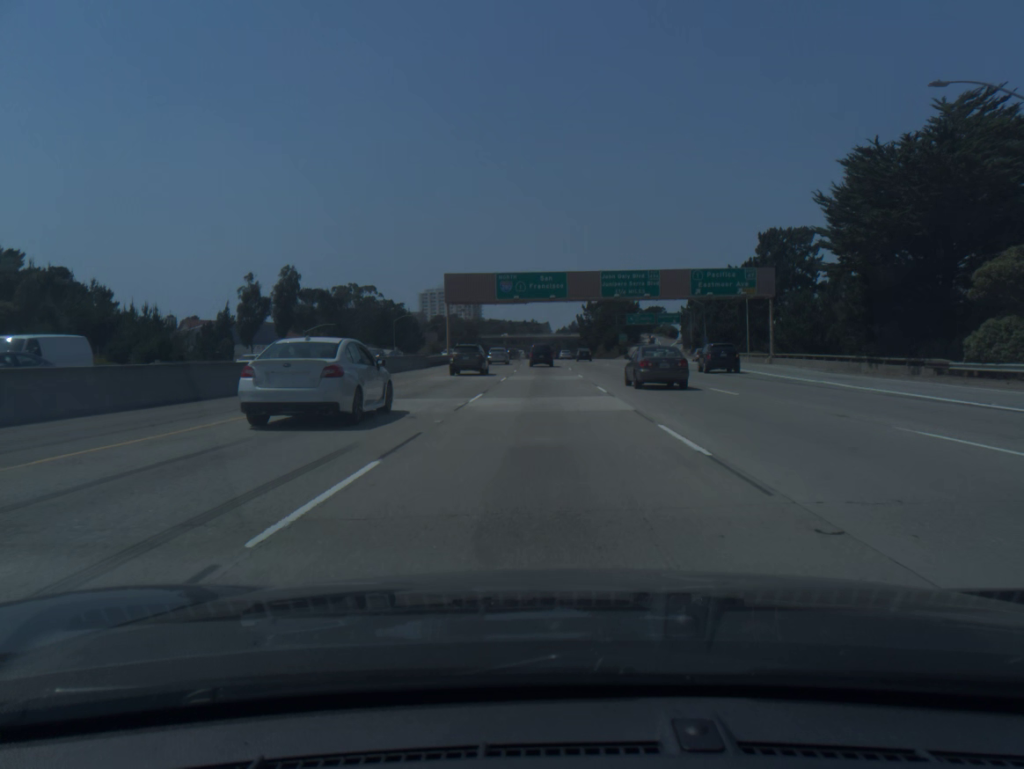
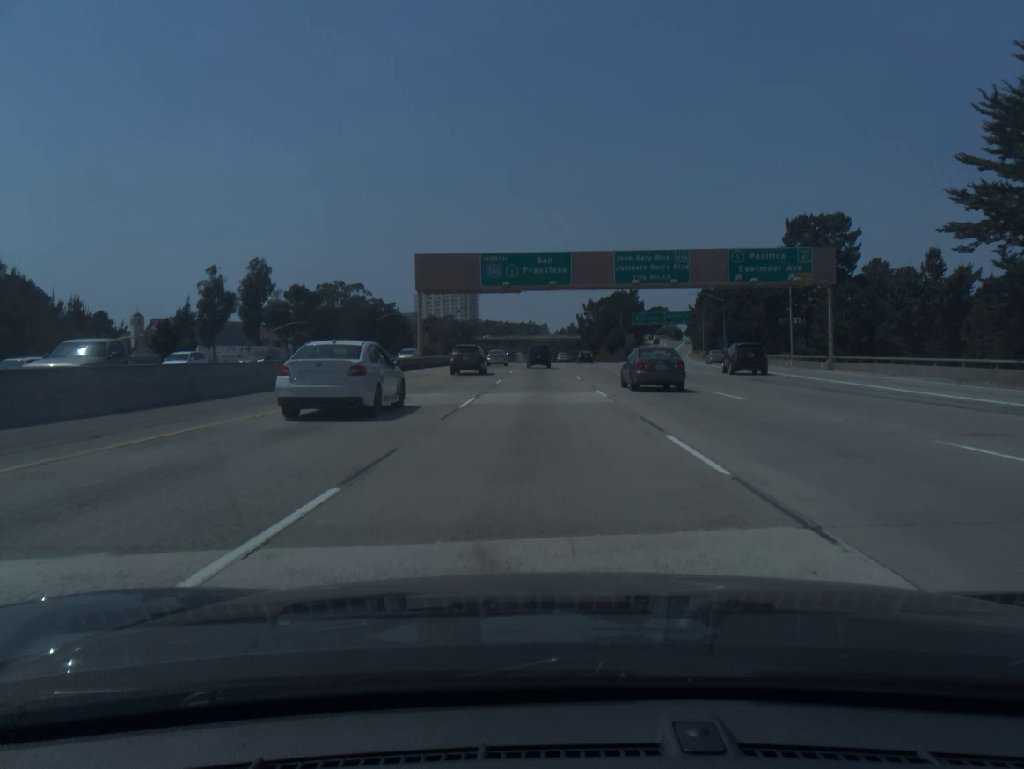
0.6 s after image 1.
(0.0, +16.0) m; 0°
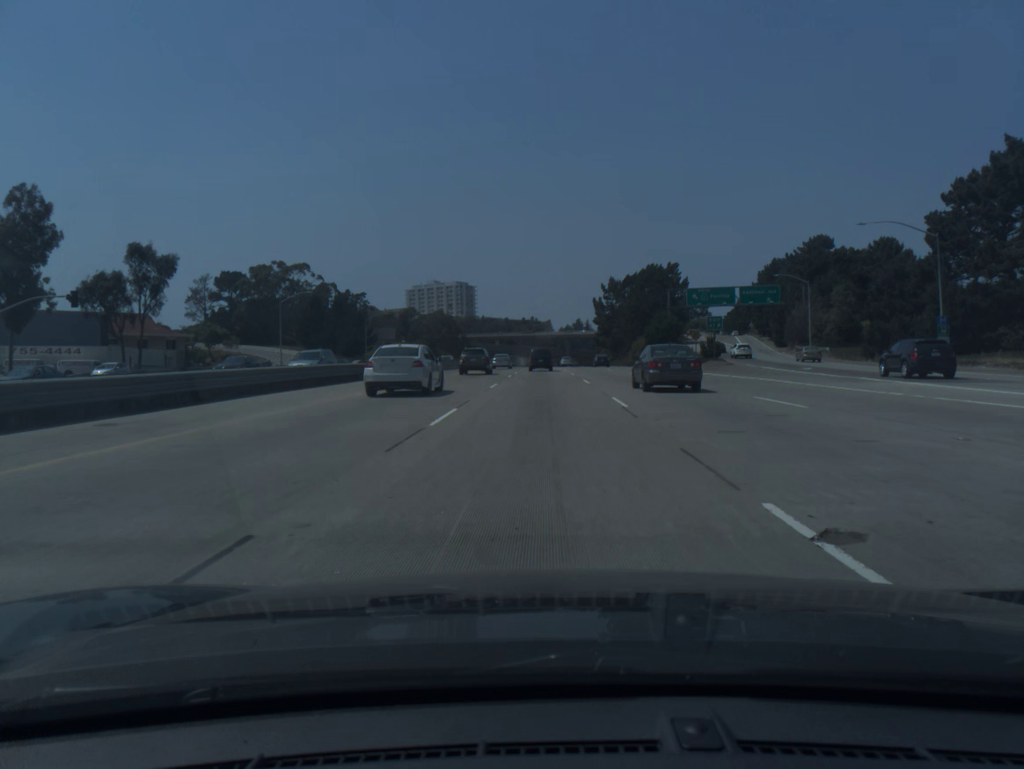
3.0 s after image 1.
(-0.1, +63.7) m; 0°
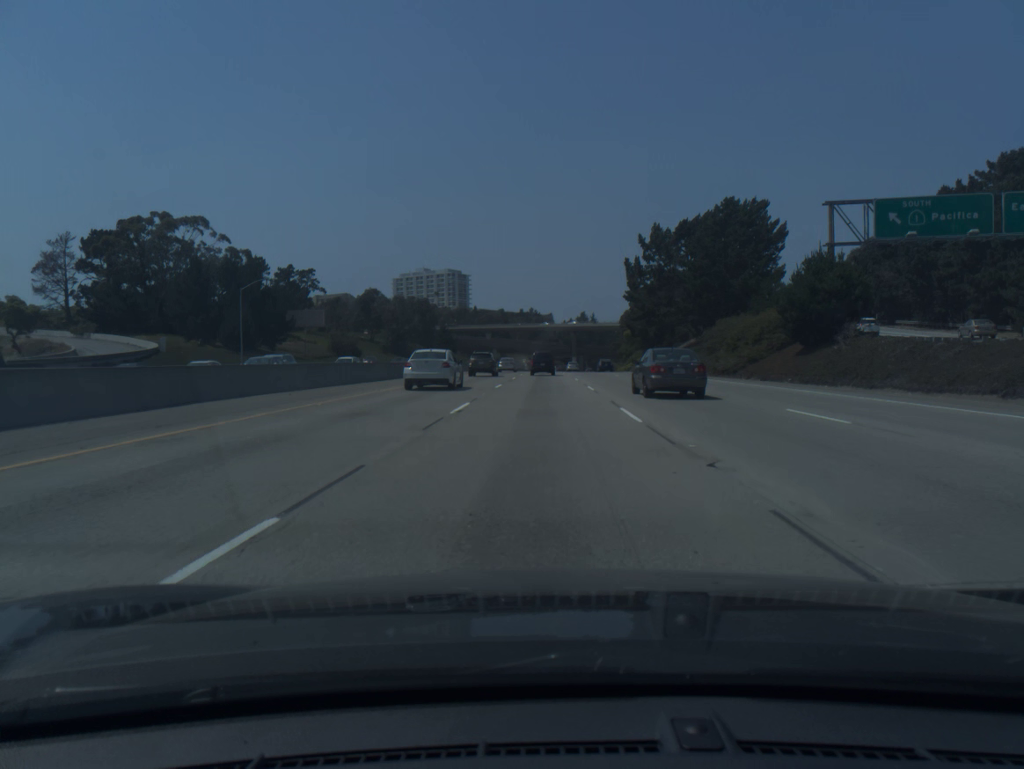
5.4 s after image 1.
(0.0, +63.4) m; 0°
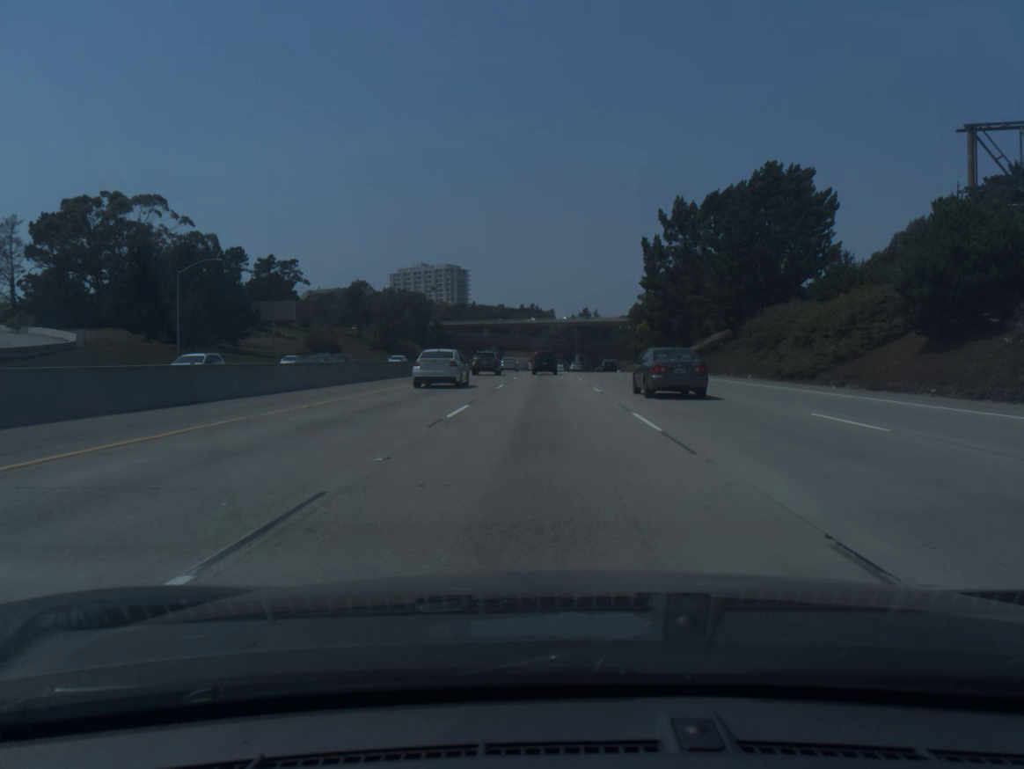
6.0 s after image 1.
(0.0, +15.8) m; 0°
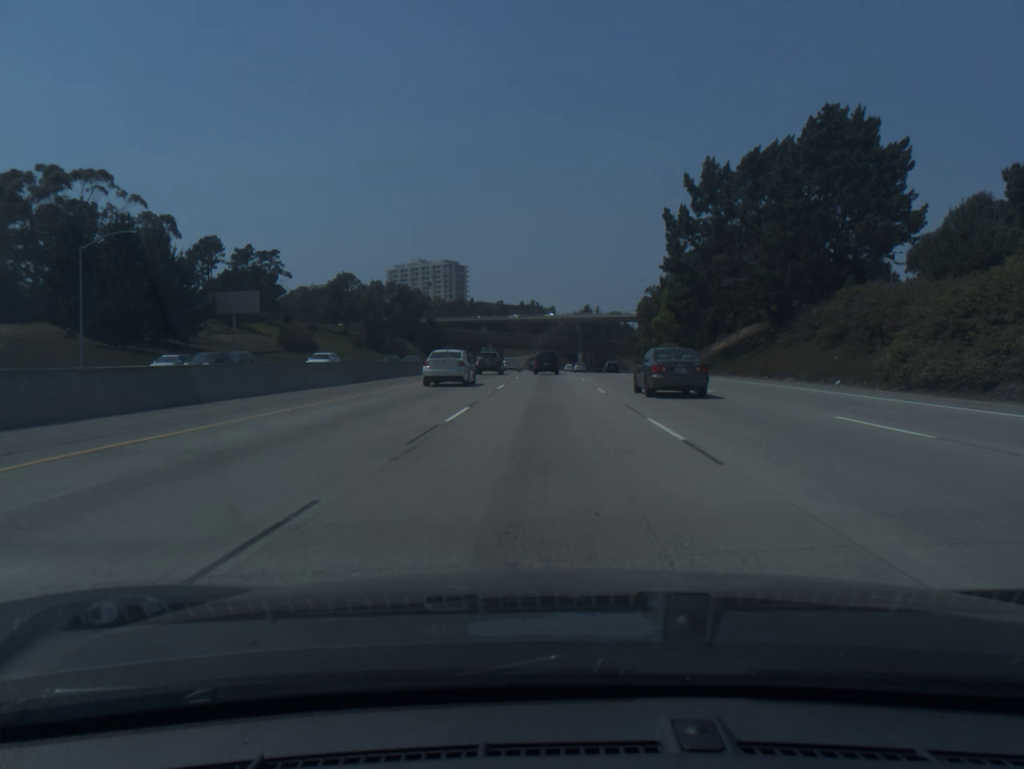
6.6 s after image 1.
(0.0, +15.8) m; 0°
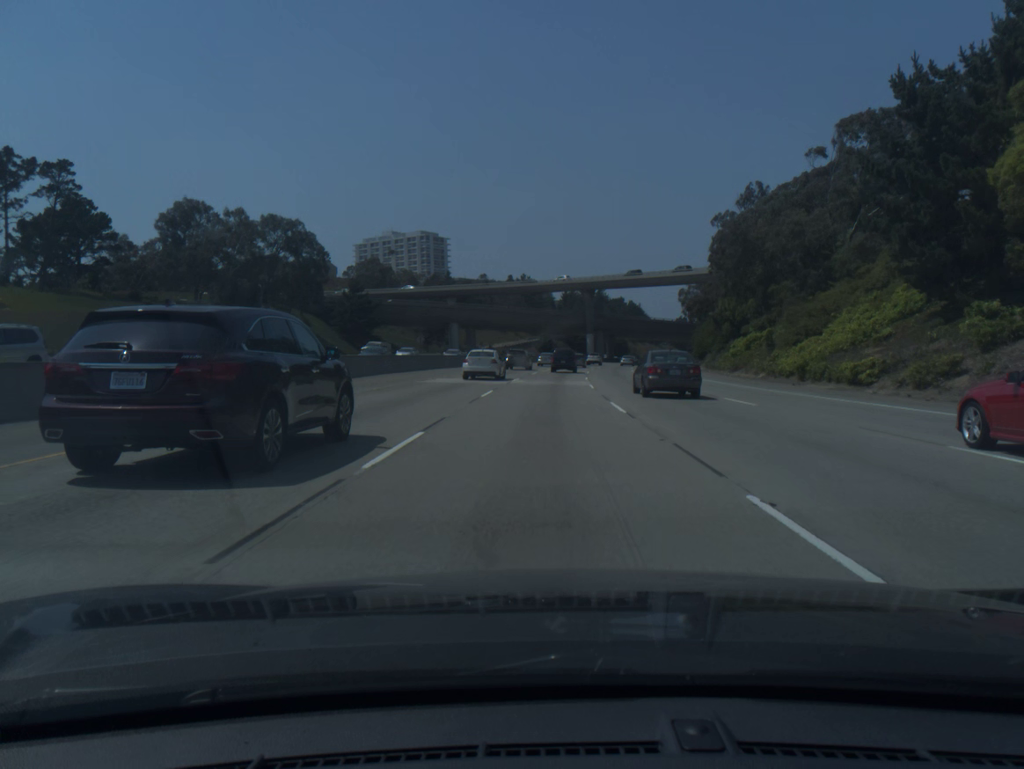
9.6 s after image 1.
(+0.5, +78.7) m; 0°
